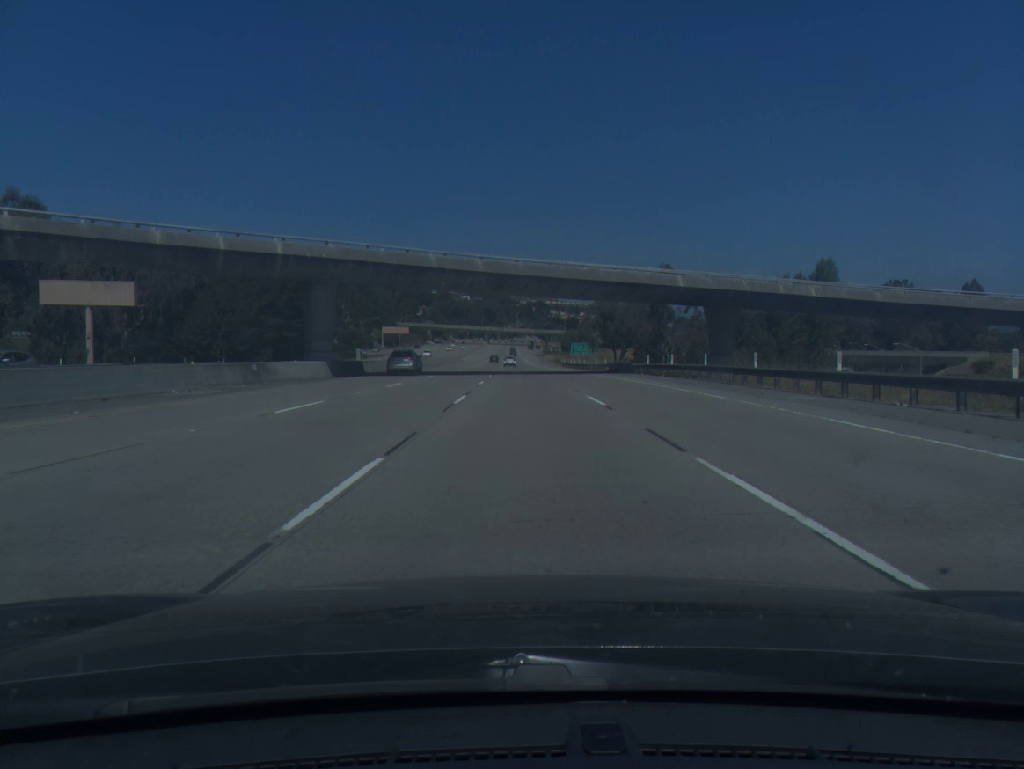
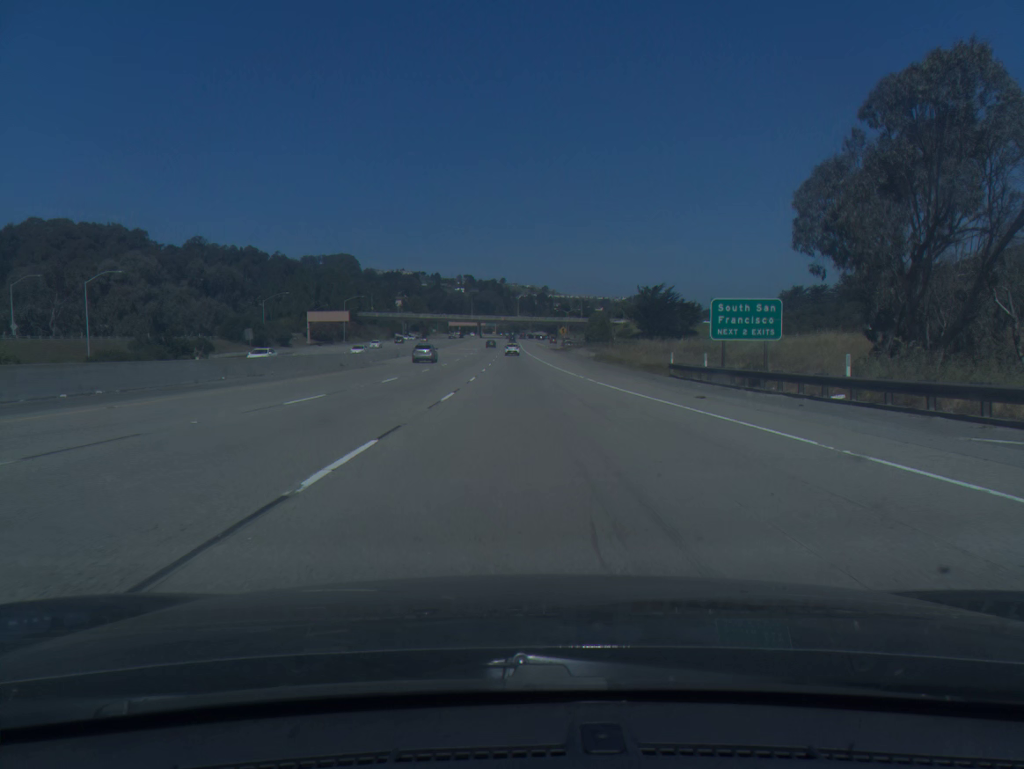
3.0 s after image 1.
(-0.4, +100.5) m; 0°
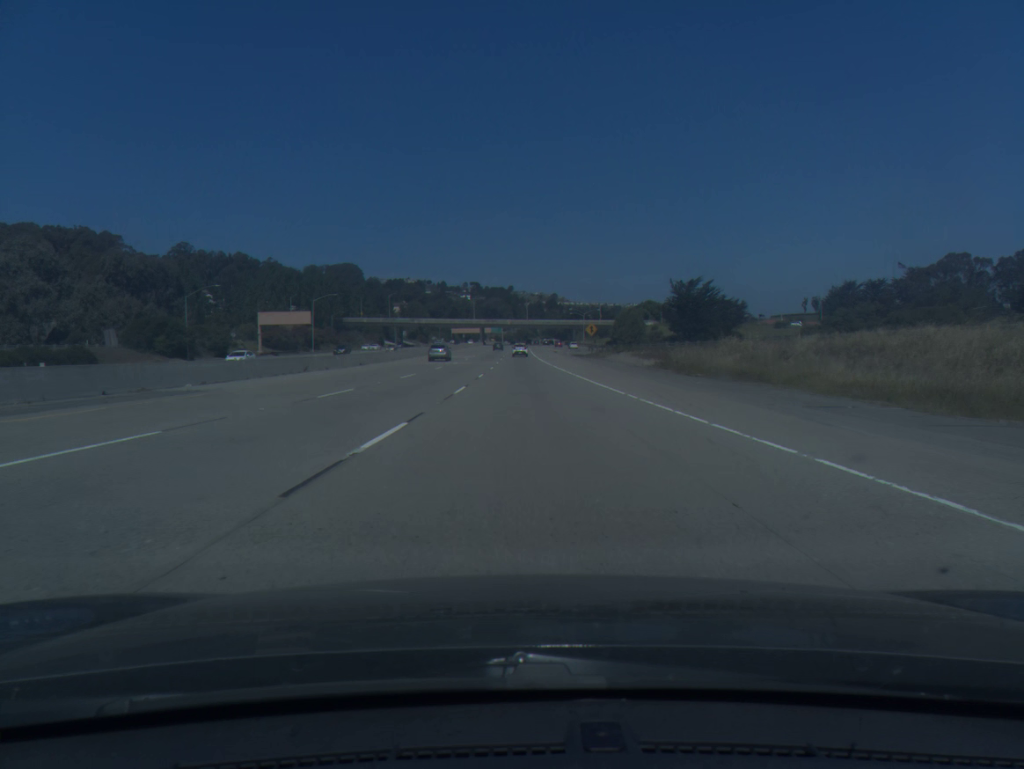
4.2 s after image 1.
(-0.2, +40.2) m; -1°
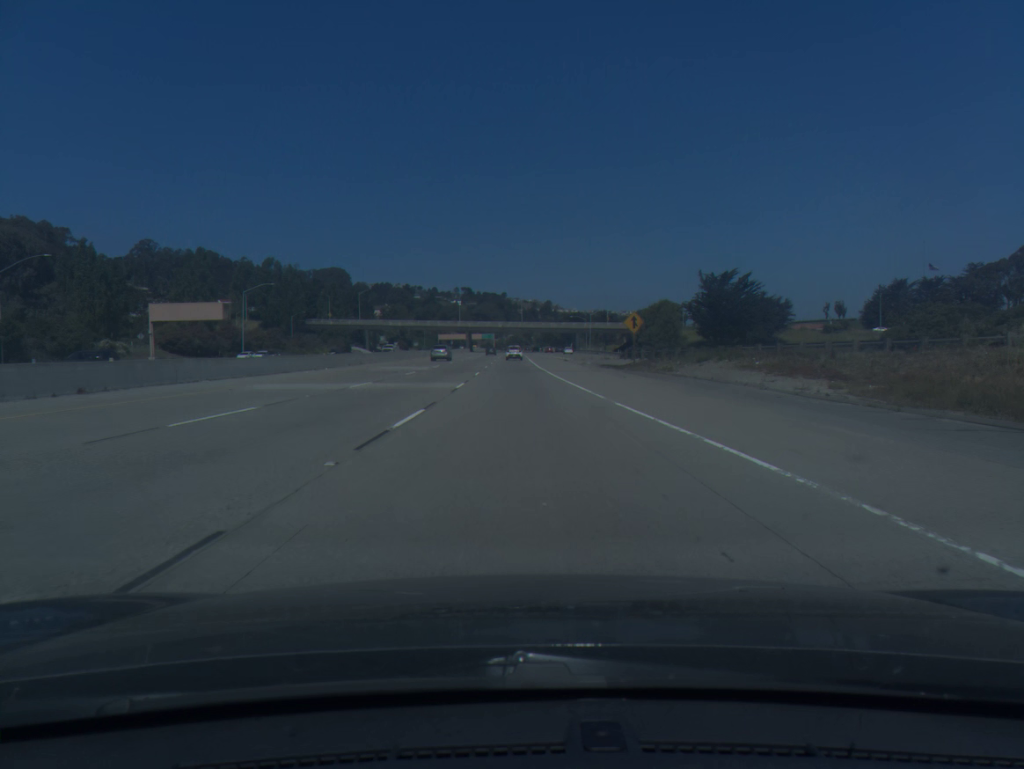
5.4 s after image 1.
(0.0, +39.8) m; 0°
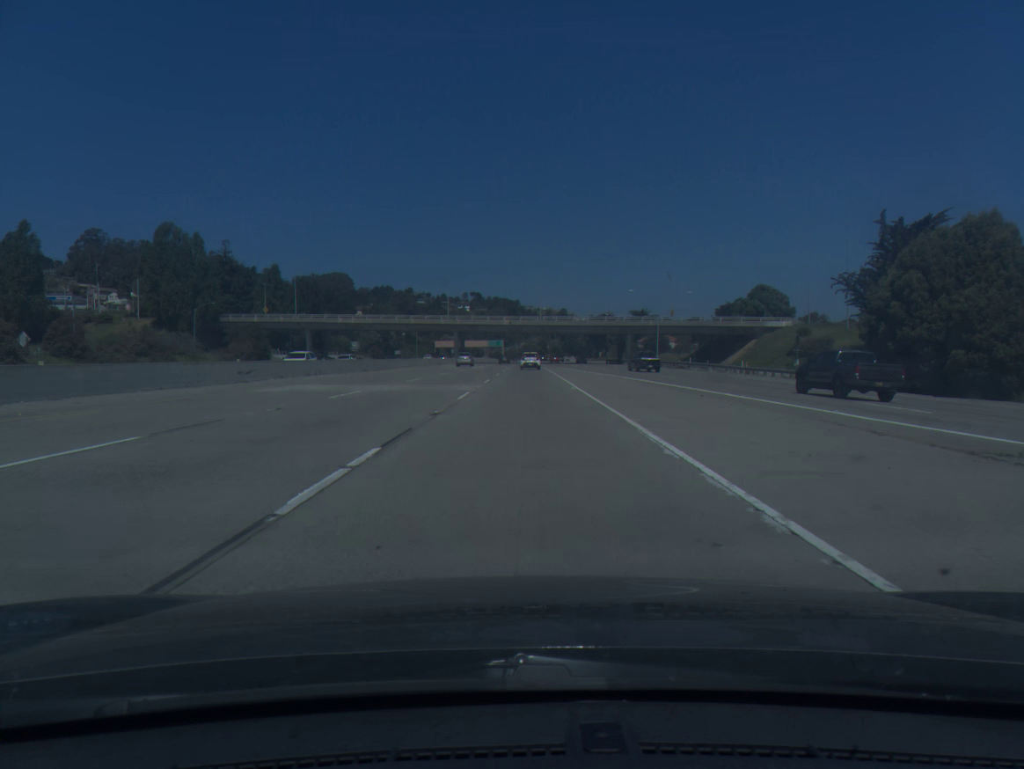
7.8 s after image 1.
(-0.5, +77.9) m; -1°
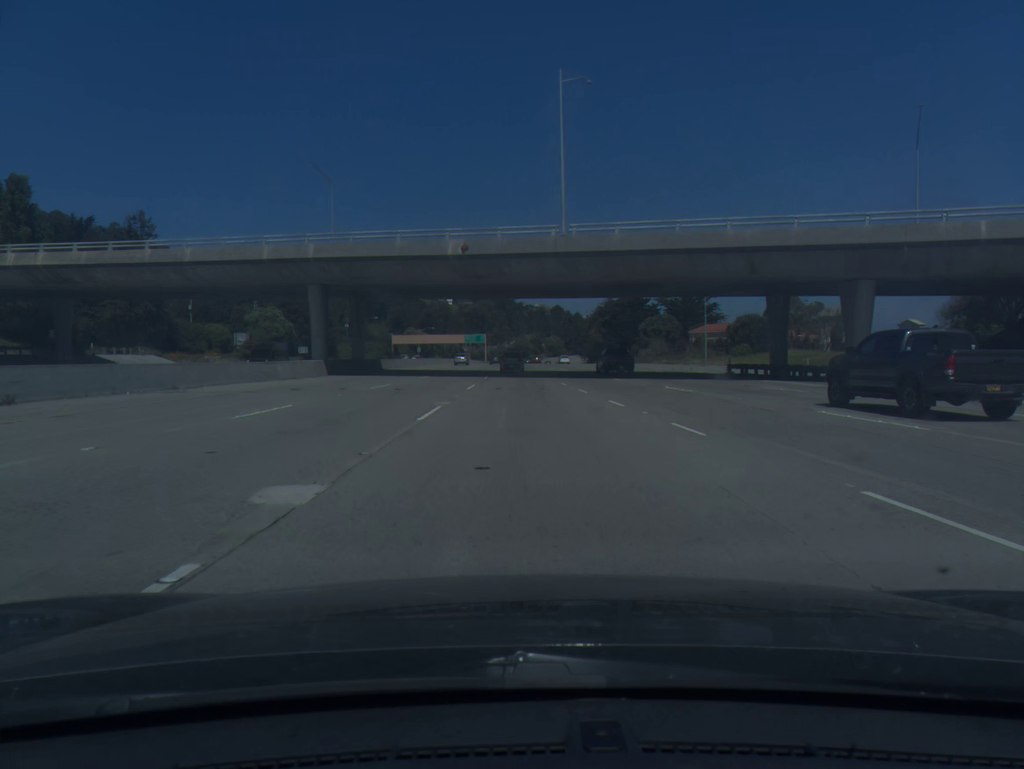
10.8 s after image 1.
(+1.0, +93.1) m; +1°
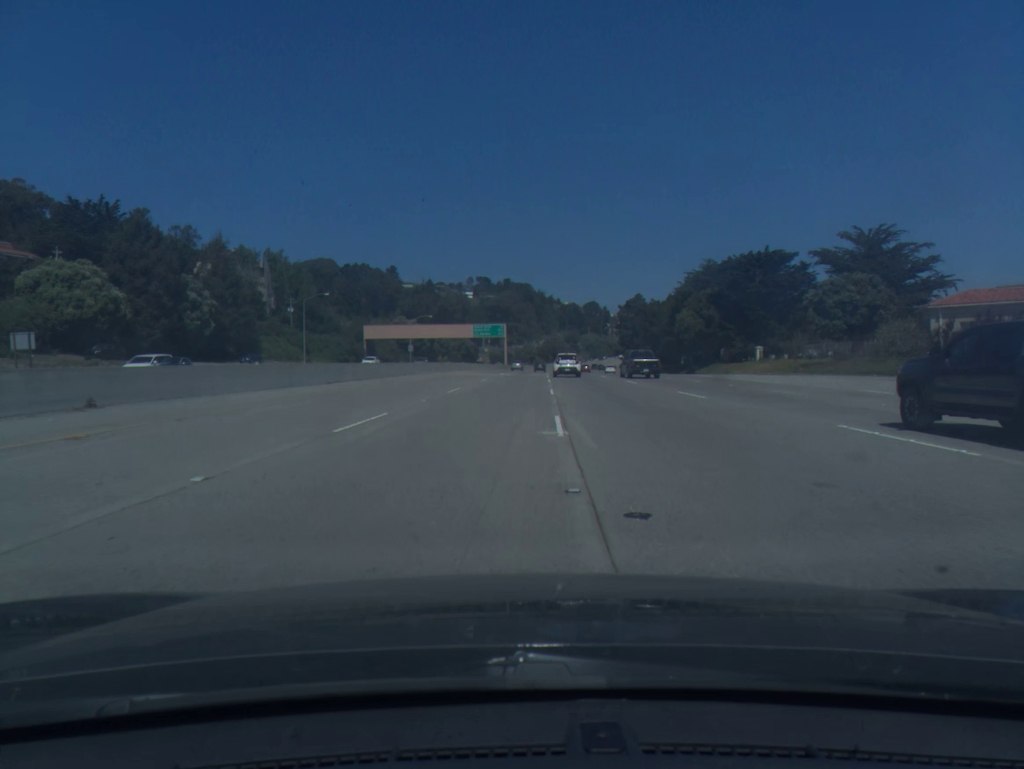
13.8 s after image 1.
(-2.2, +88.6) m; -2°
